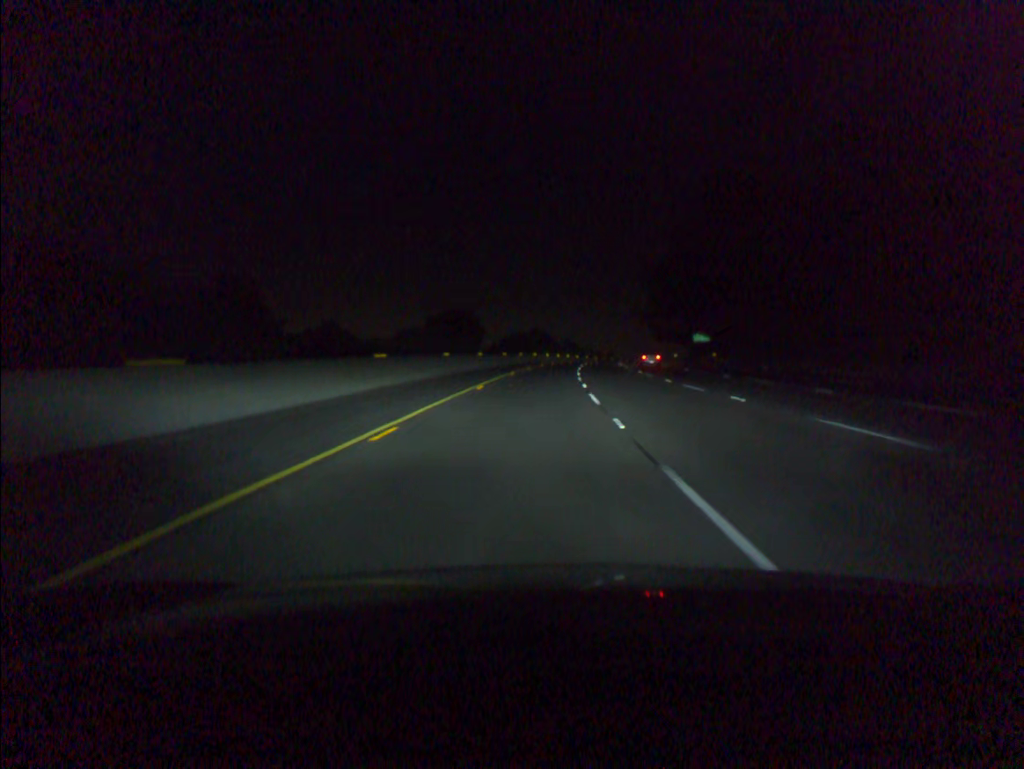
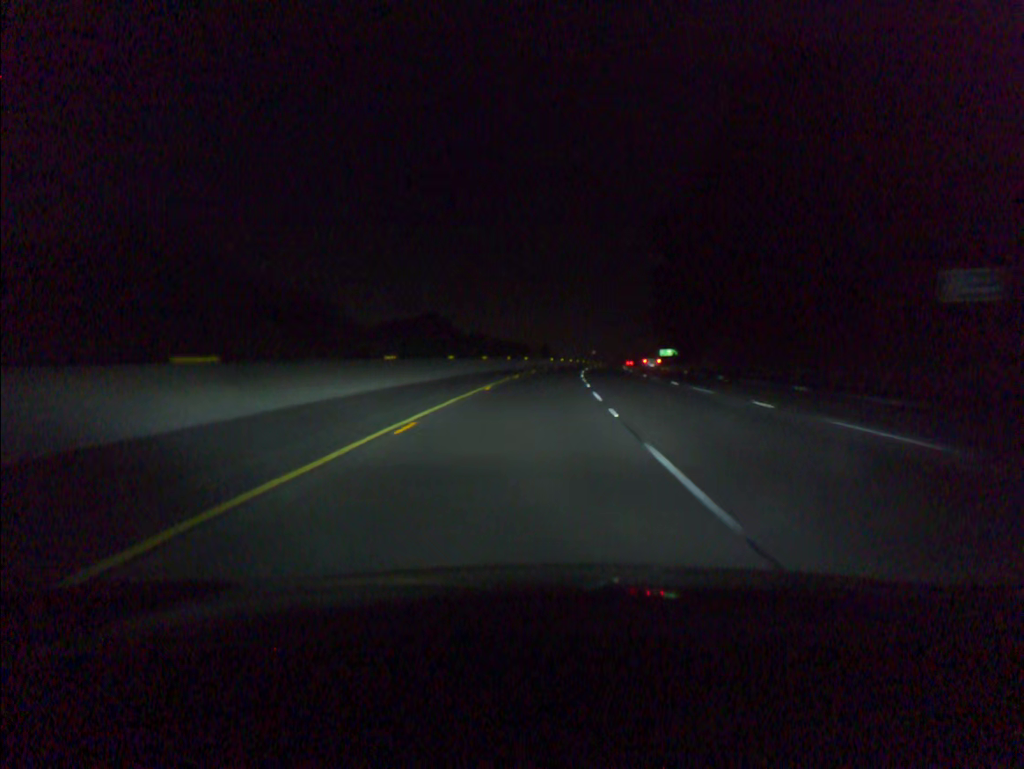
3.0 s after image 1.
(+4.7, +100.7) m; +6°
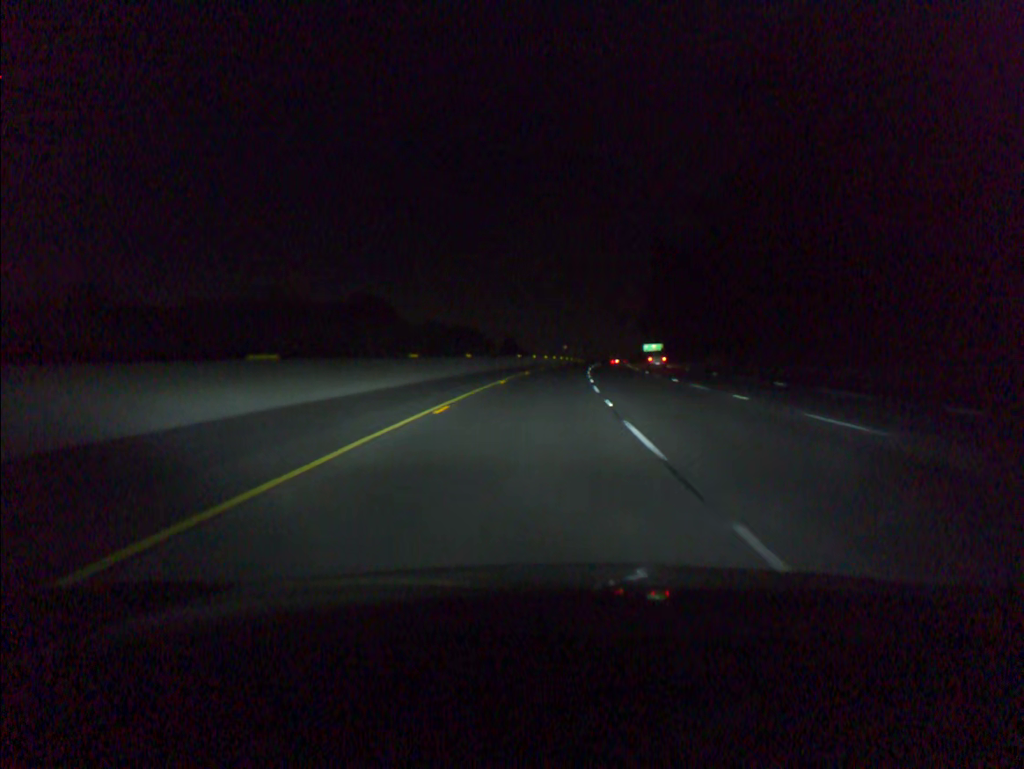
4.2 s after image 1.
(+0.7, +40.4) m; +2°
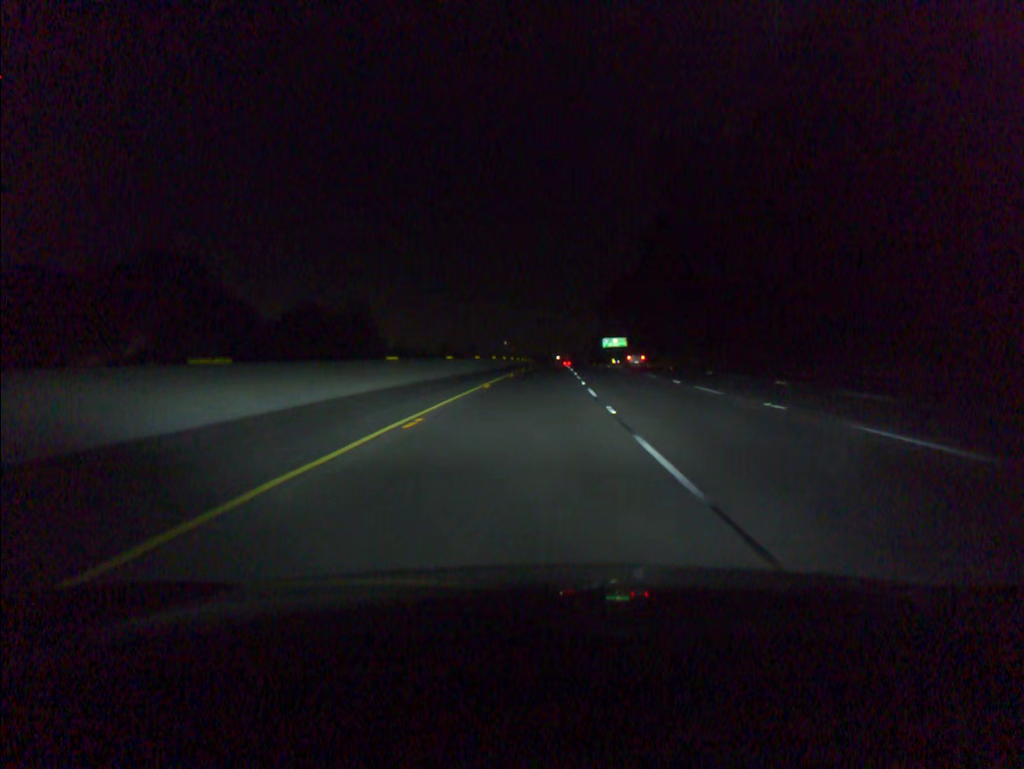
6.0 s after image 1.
(+2.3, +60.8) m; +4°
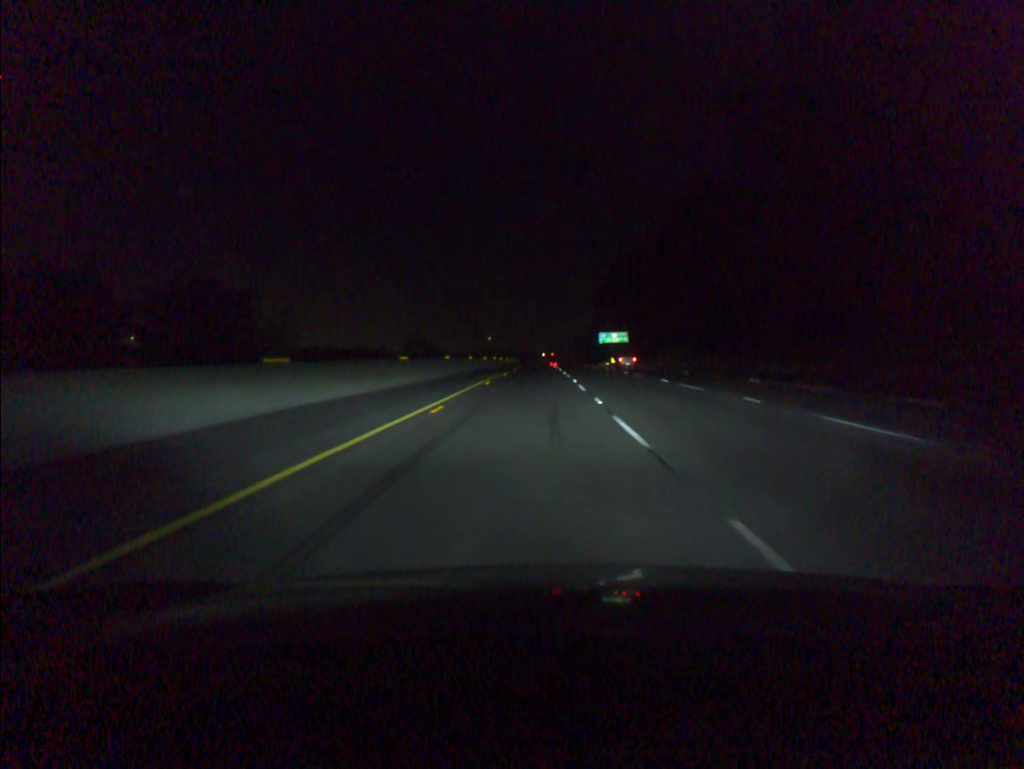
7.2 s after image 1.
(+0.5, +40.6) m; +1°
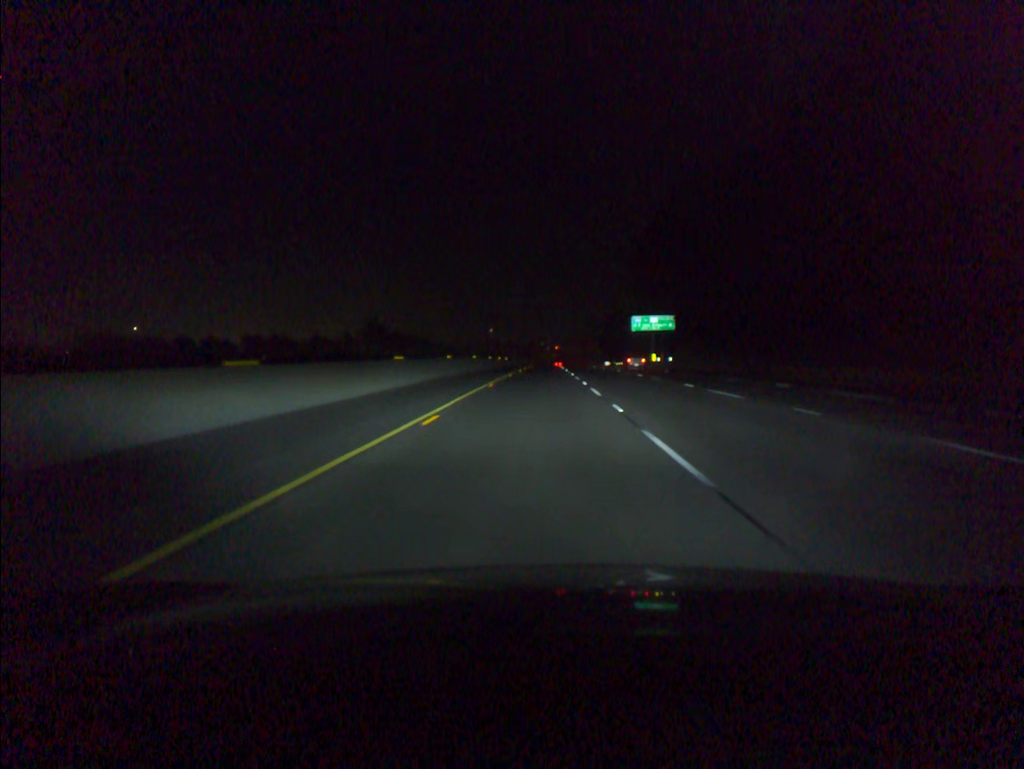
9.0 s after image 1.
(-0.1, +61.0) m; 0°
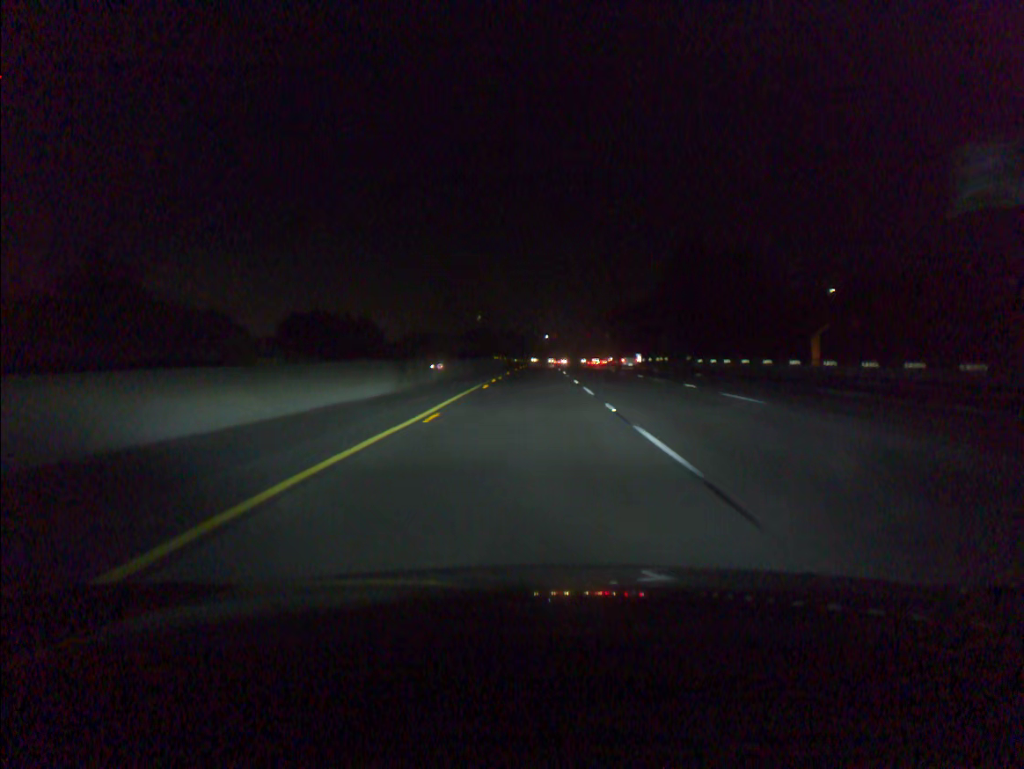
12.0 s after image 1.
(+0.6, +101.7) m; +1°
